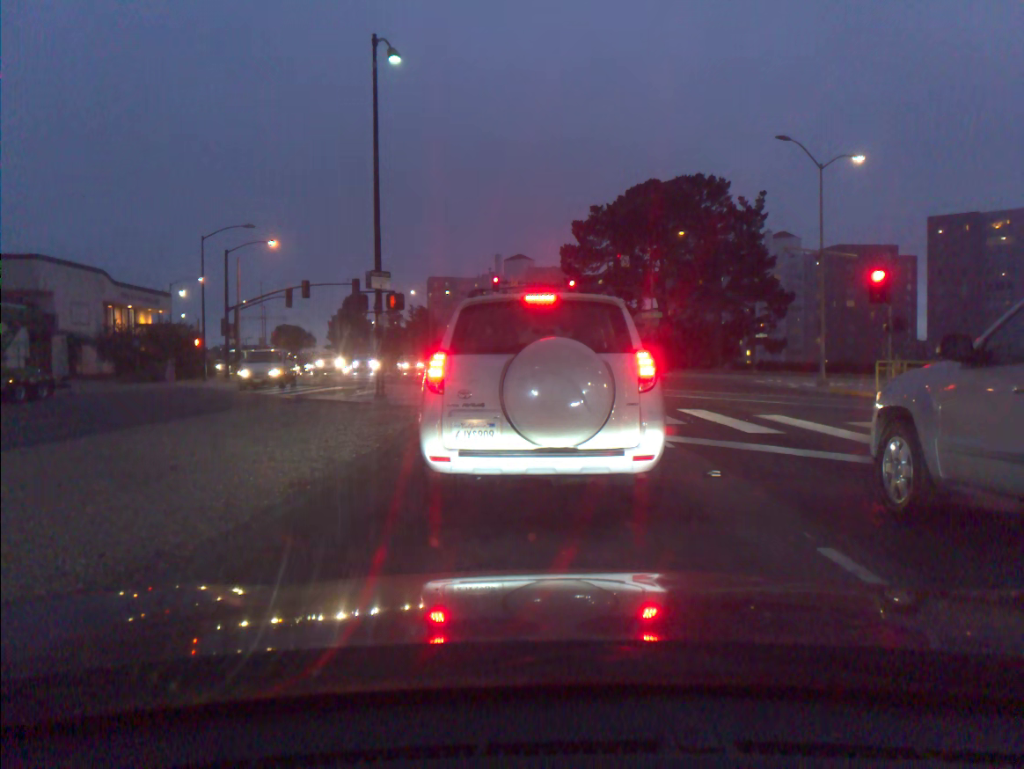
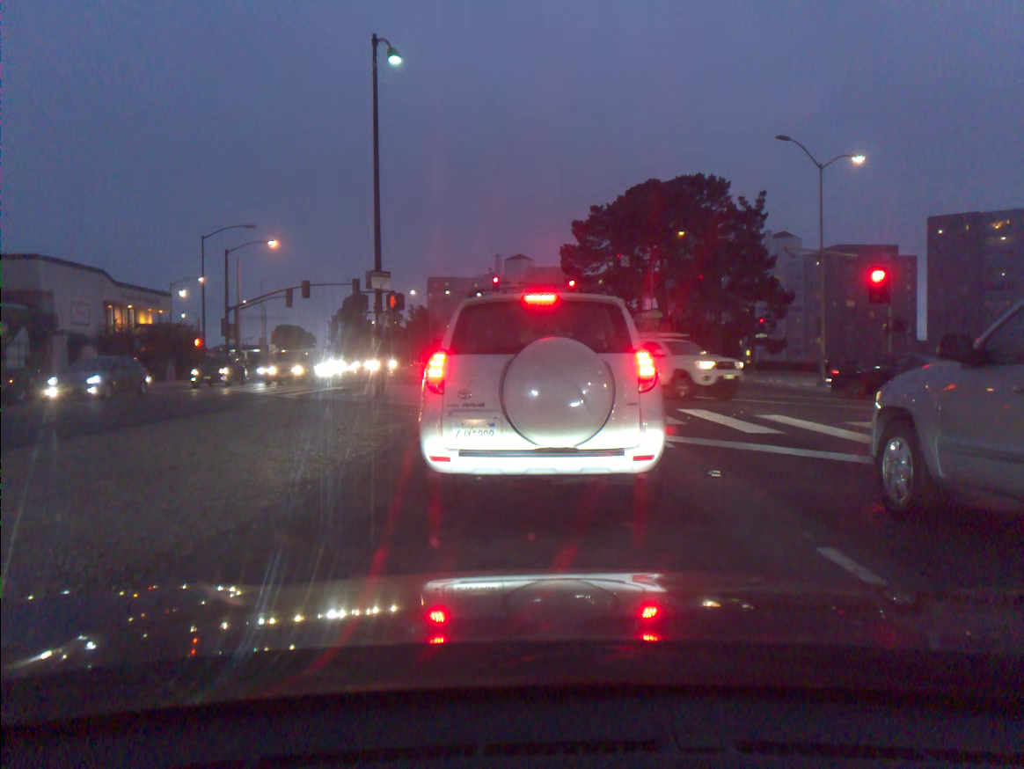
(0.0, 0.0) m; 0°
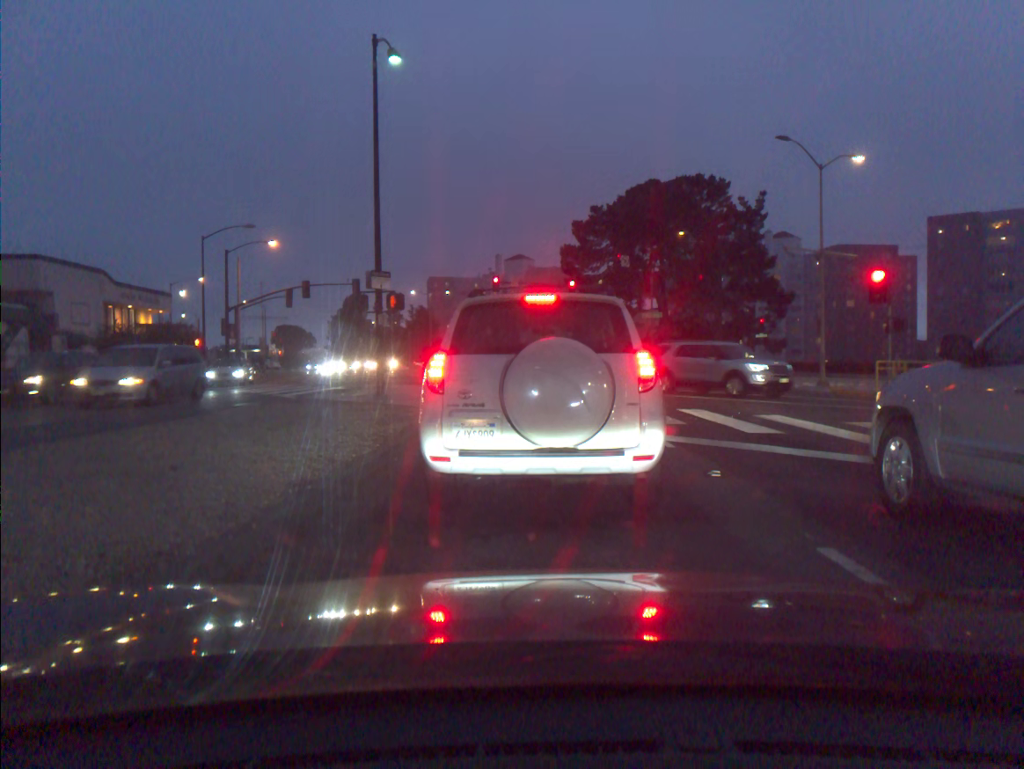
(0.0, 0.0) m; 0°
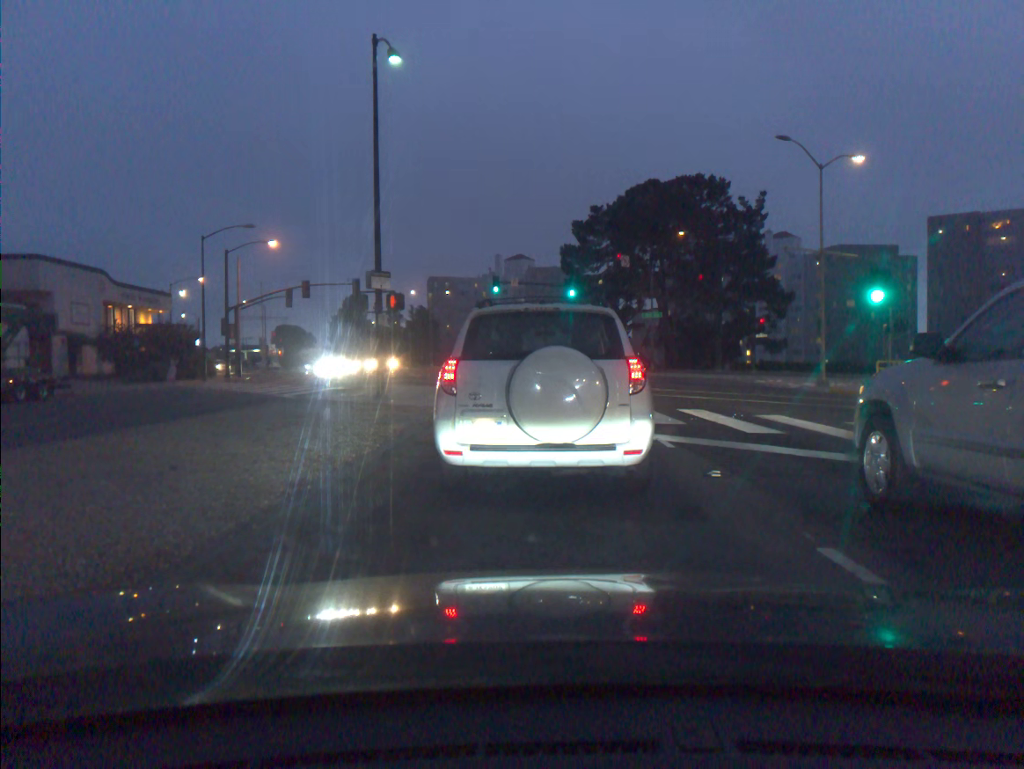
(0.0, 0.0) m; 0°
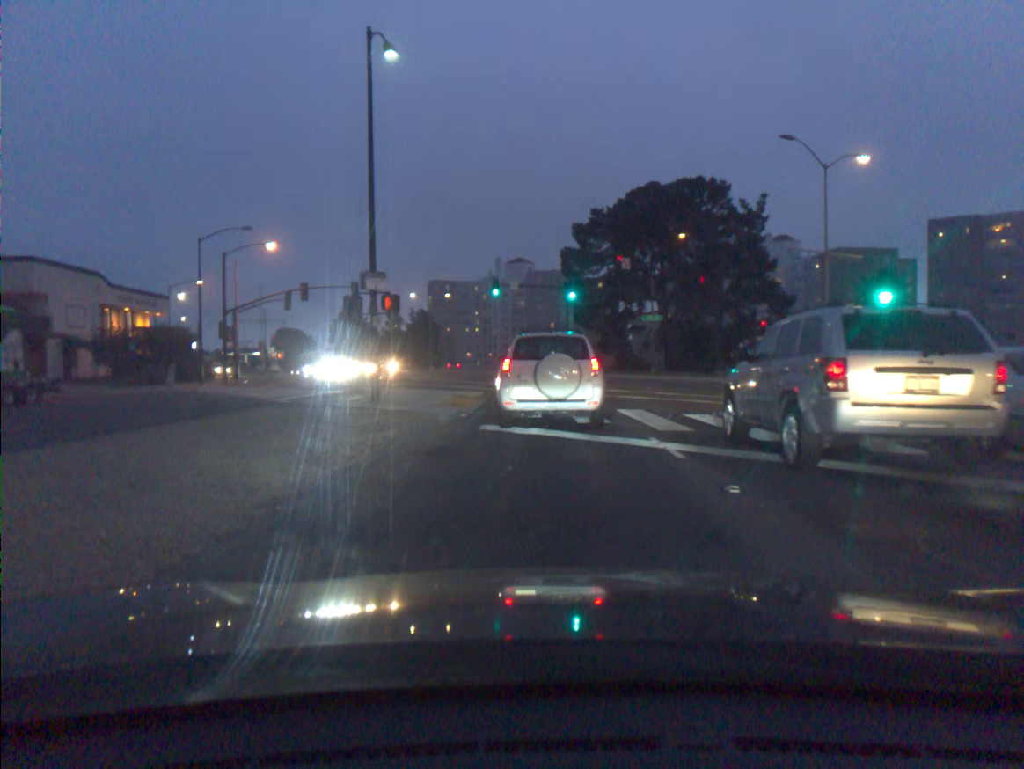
(0.0, +0.7) m; 0°
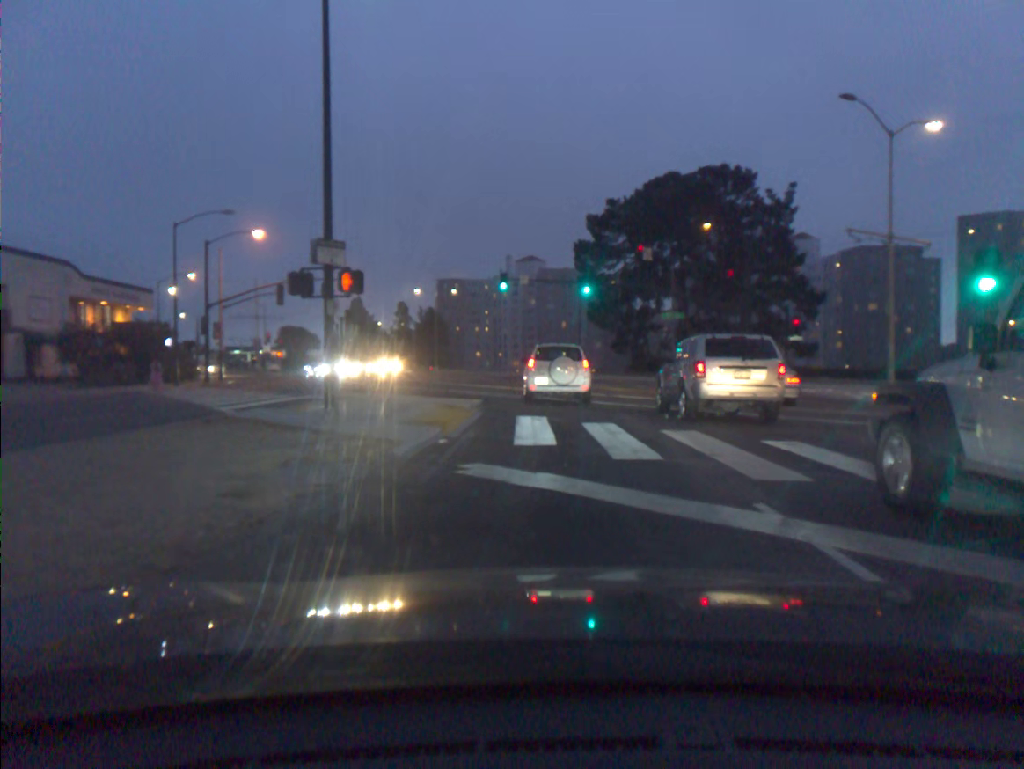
(-0.2, +5.1) m; -1°
